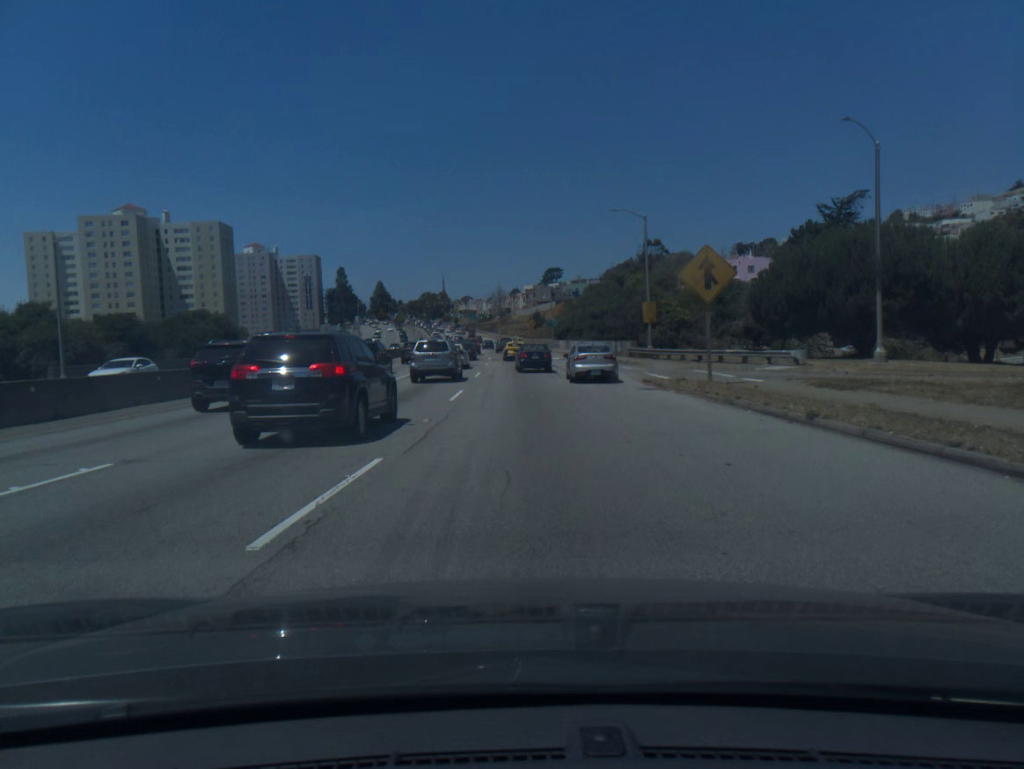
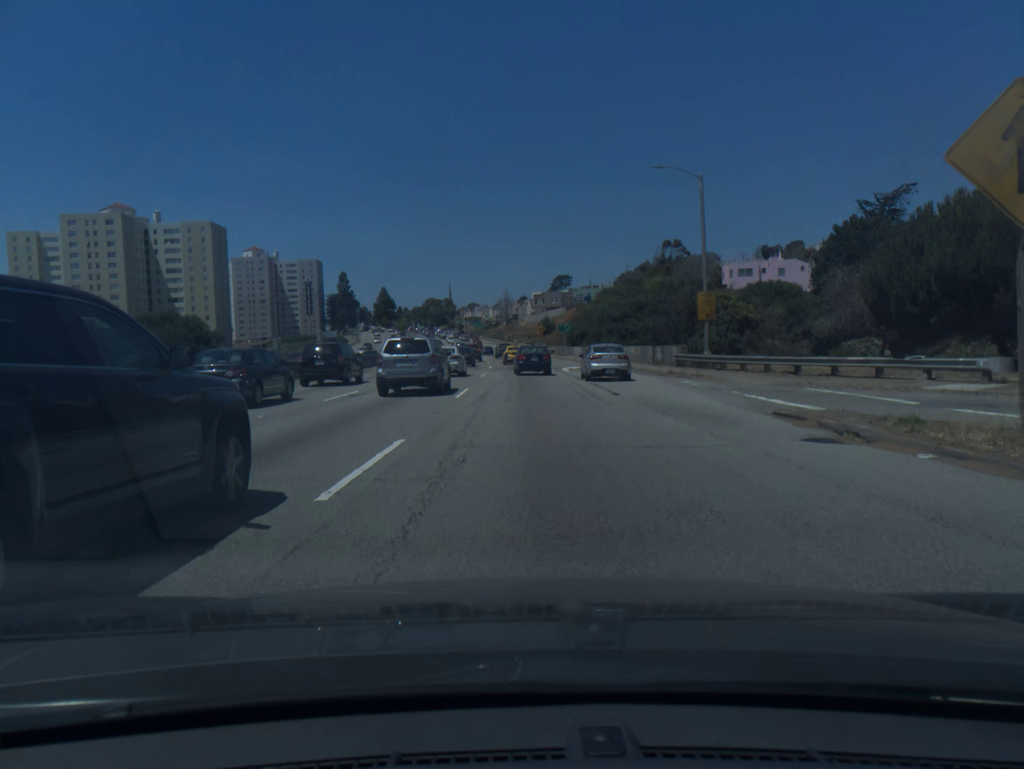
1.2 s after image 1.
(-0.1, +13.8) m; -1°
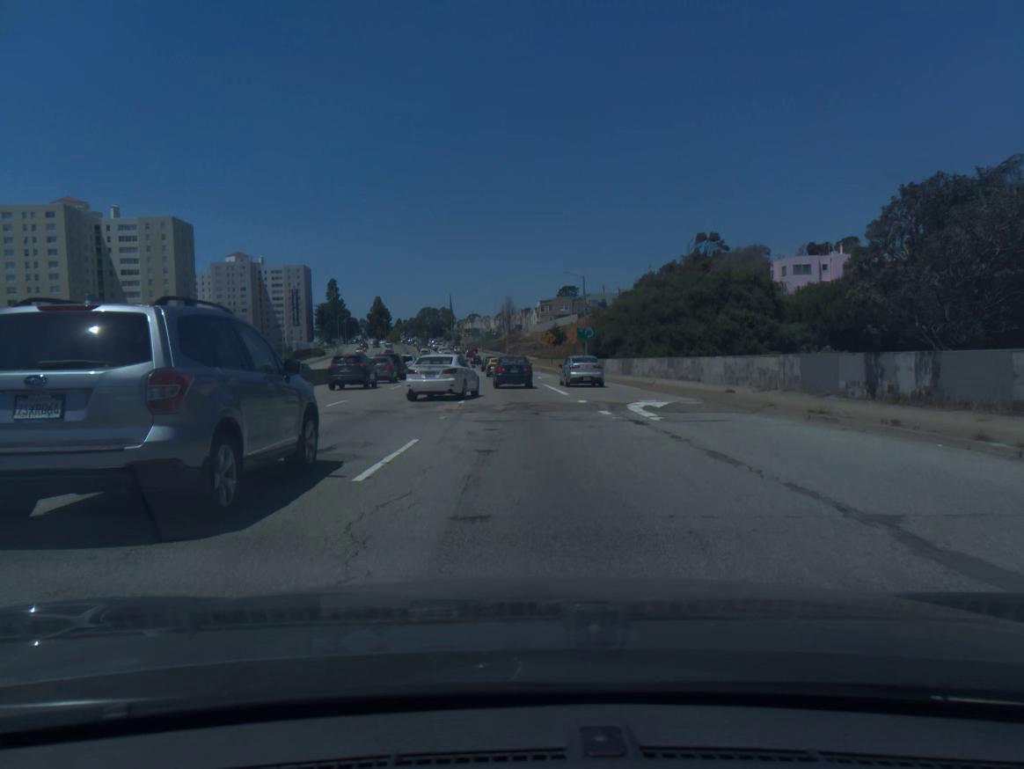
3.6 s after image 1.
(0.0, +28.1) m; 0°
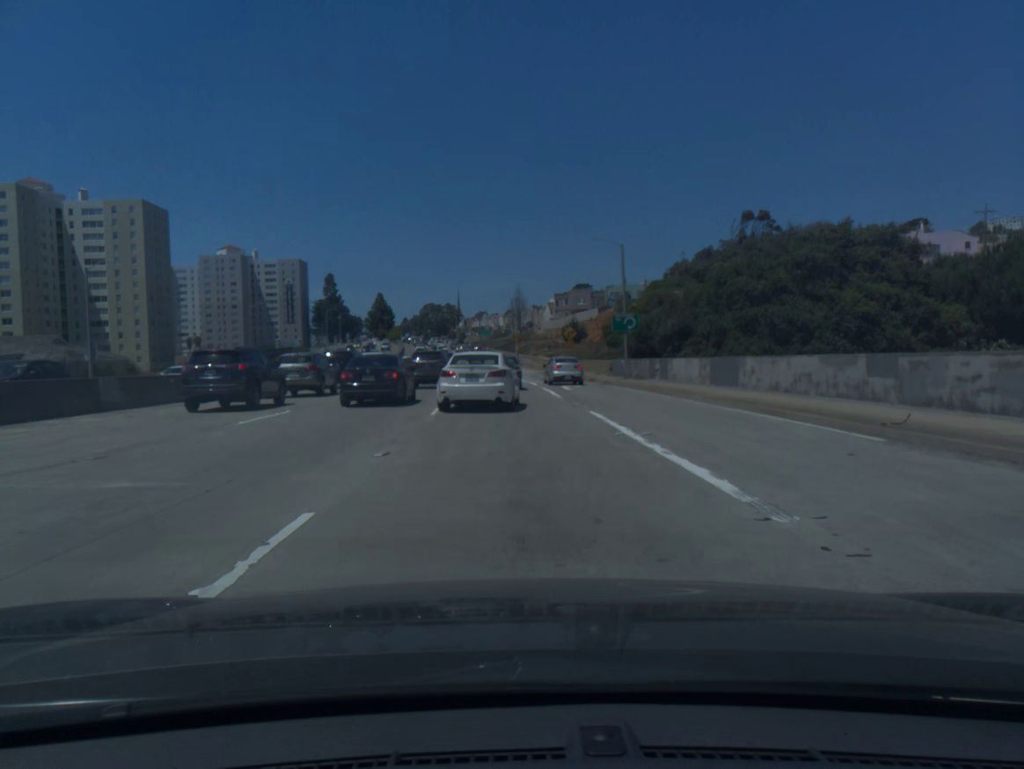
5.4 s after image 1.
(-0.1, +21.1) m; -1°
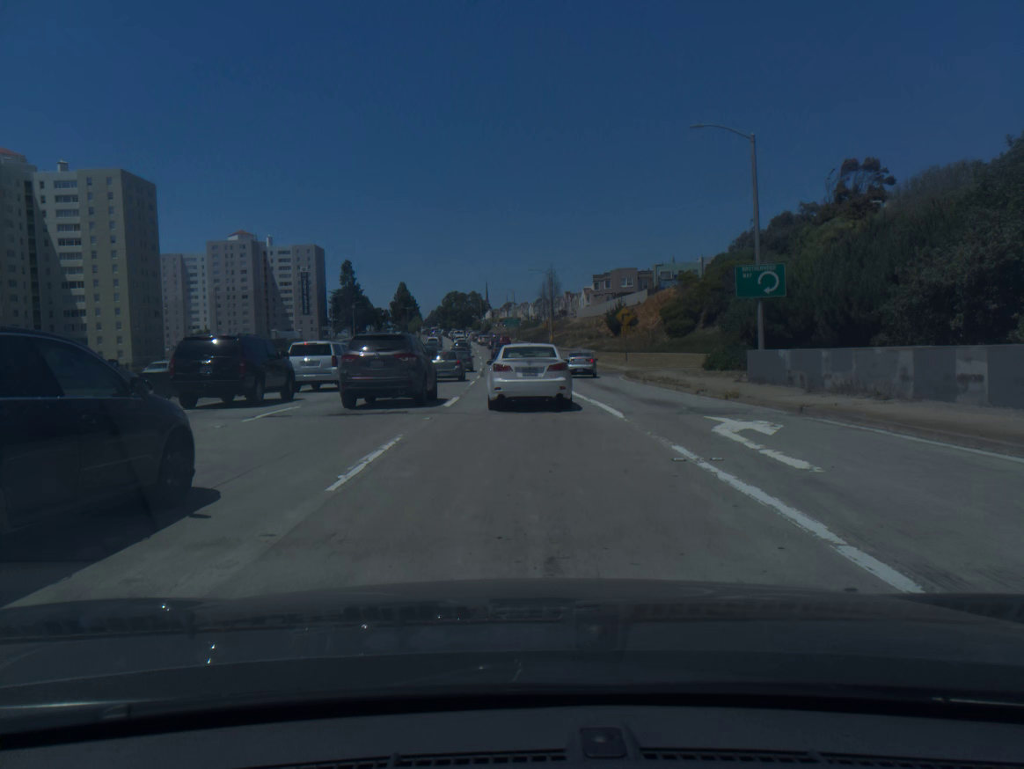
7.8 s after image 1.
(-0.5, +25.2) m; -2°
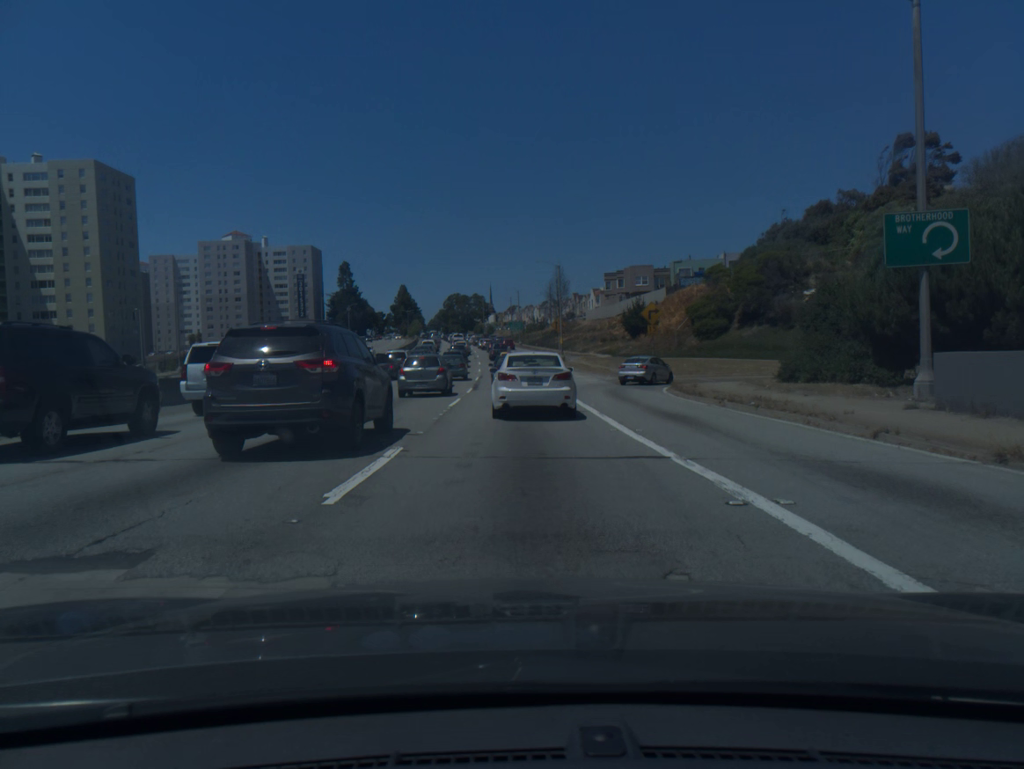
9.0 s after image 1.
(0.0, +11.8) m; 0°
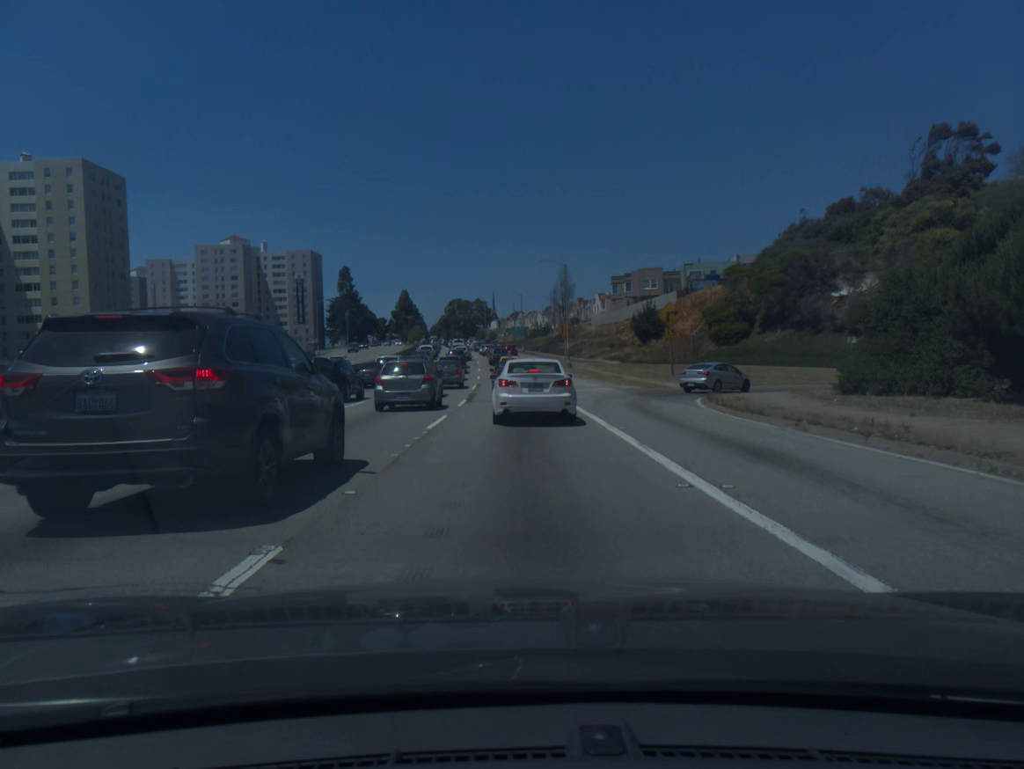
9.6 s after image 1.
(0.0, +5.7) m; 0°
